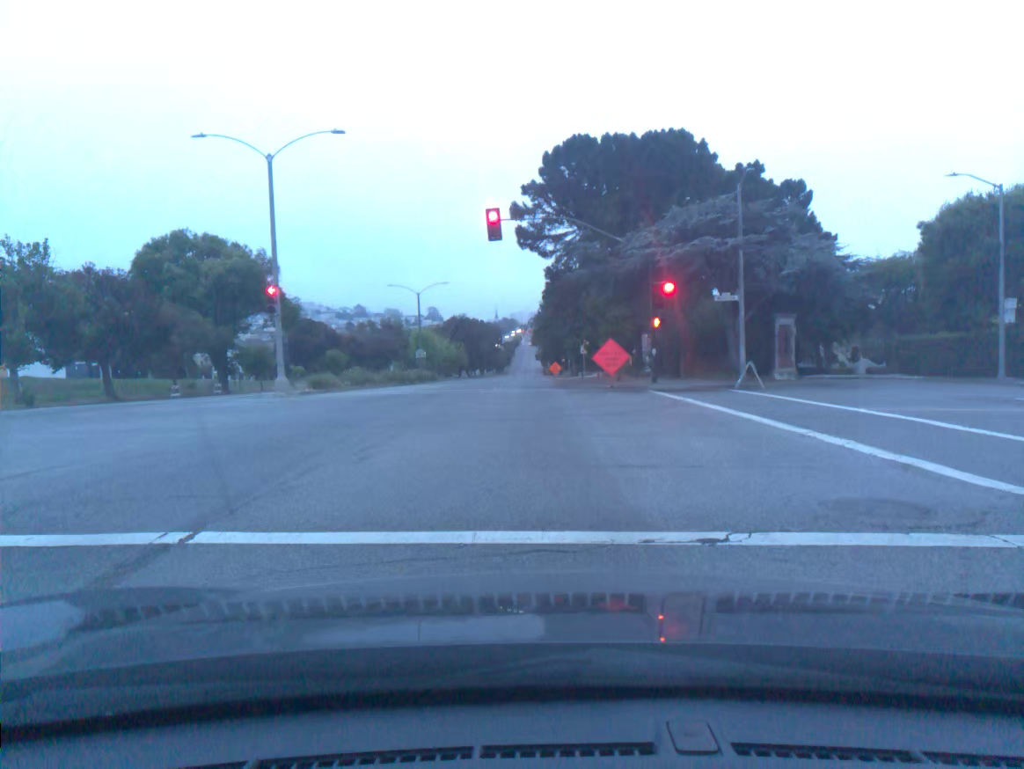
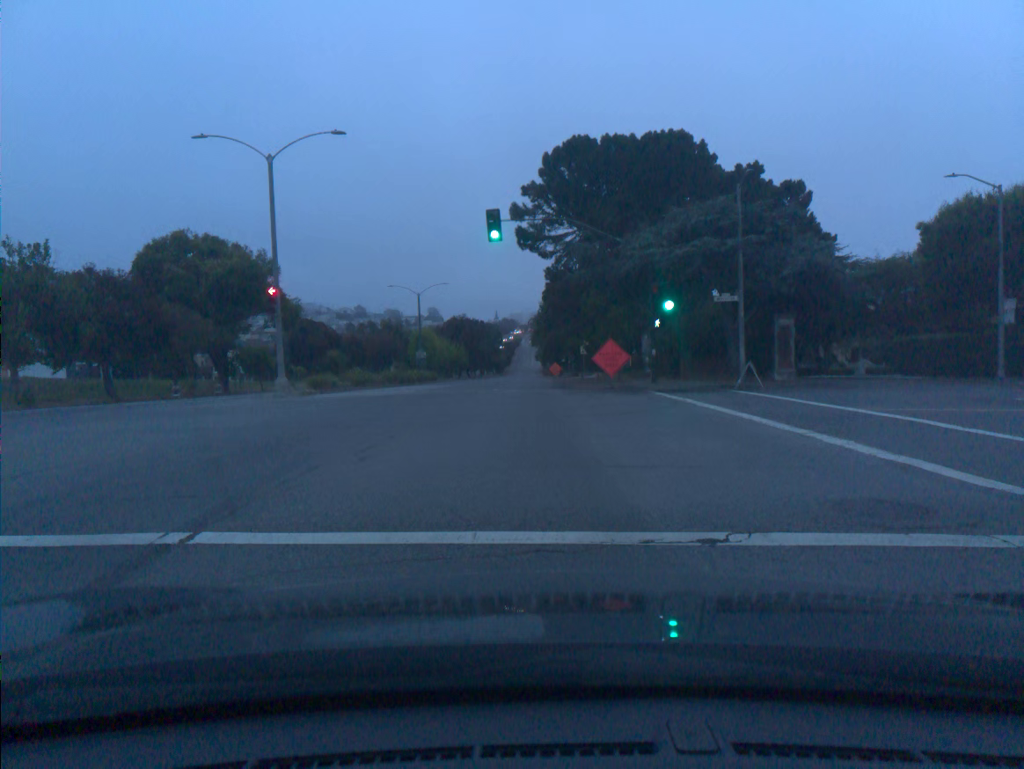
(-0.1, 0.0) m; 0°
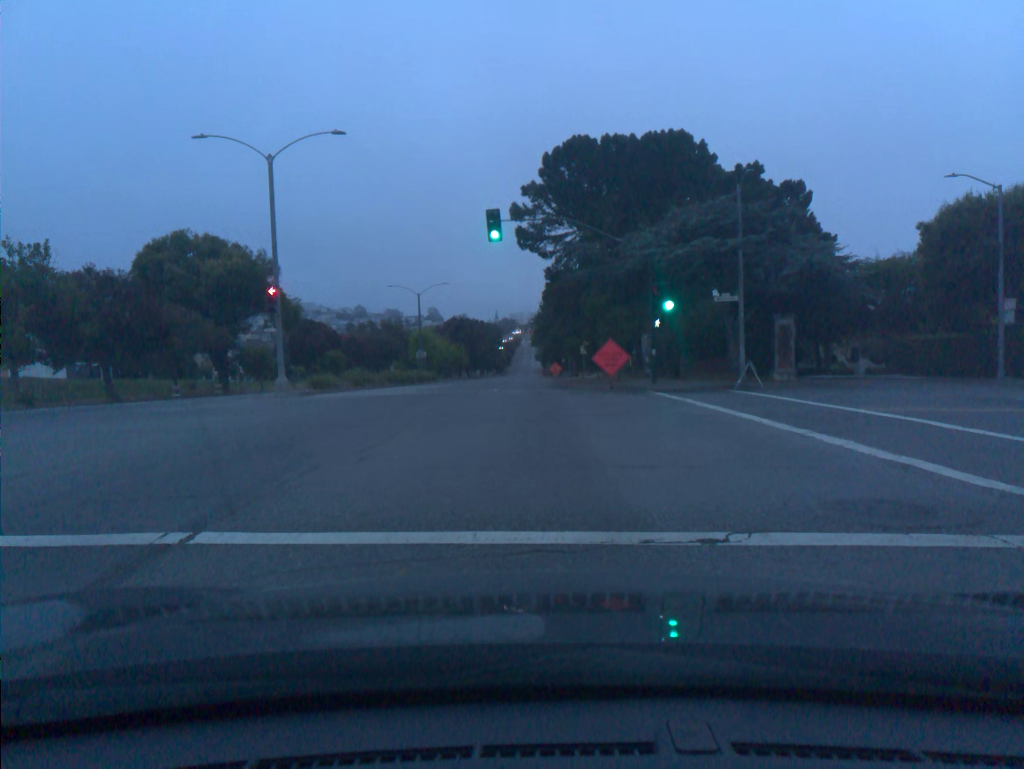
(0.0, 0.0) m; 0°
